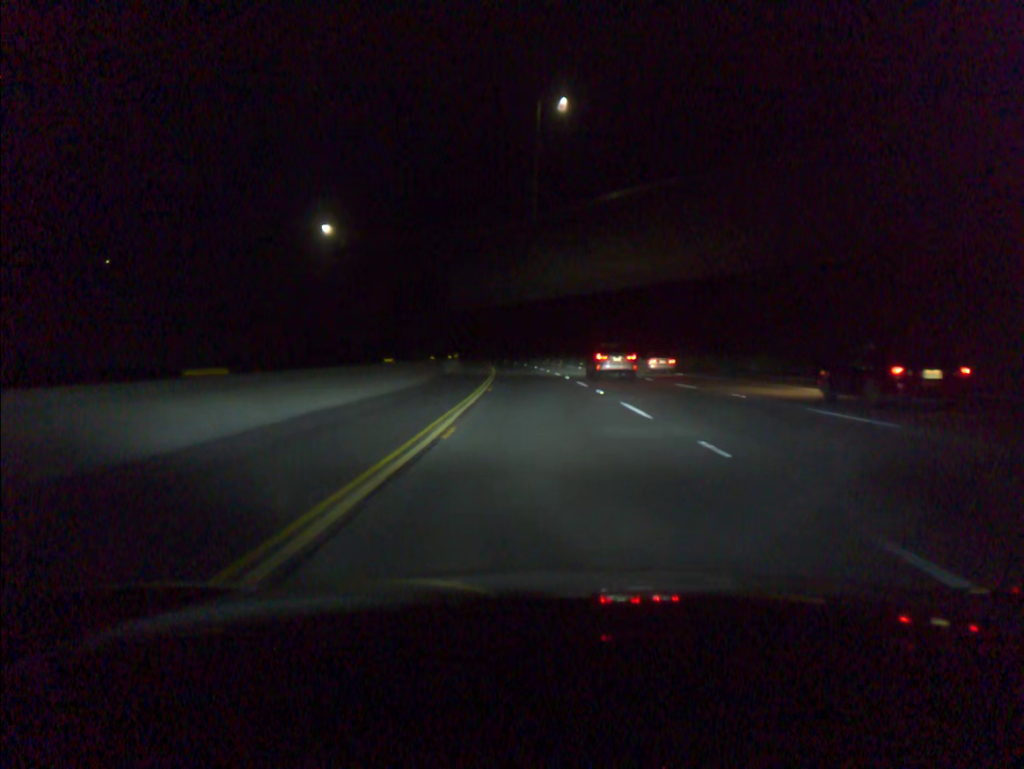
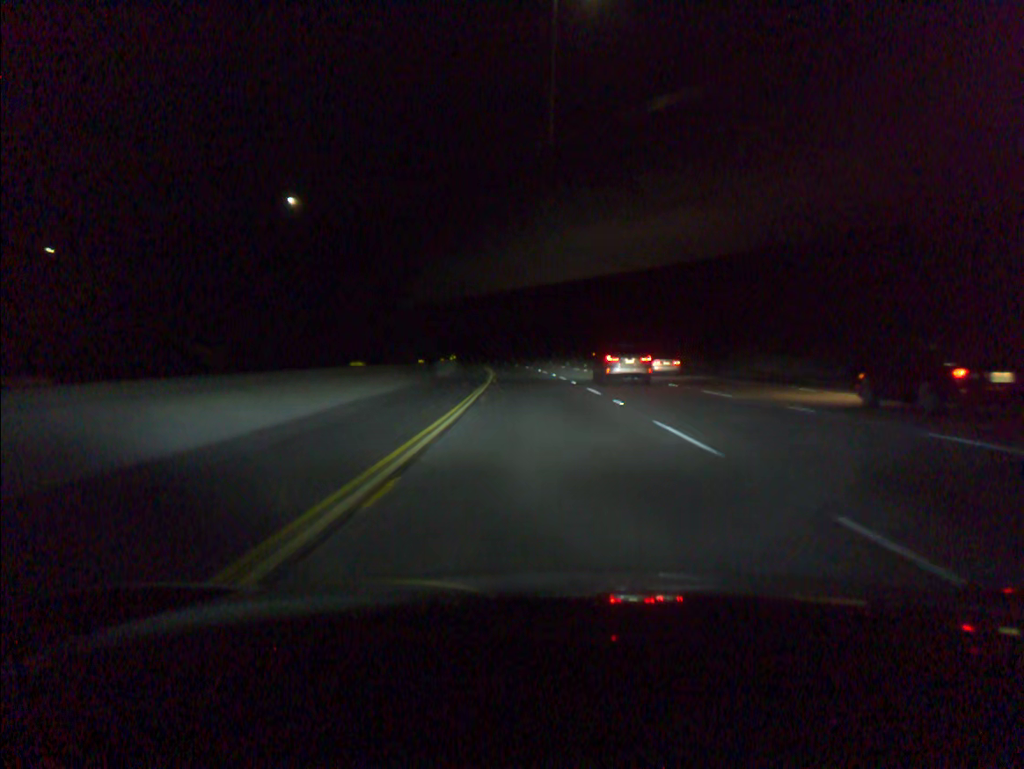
(-0.2, +19.6) m; -1°
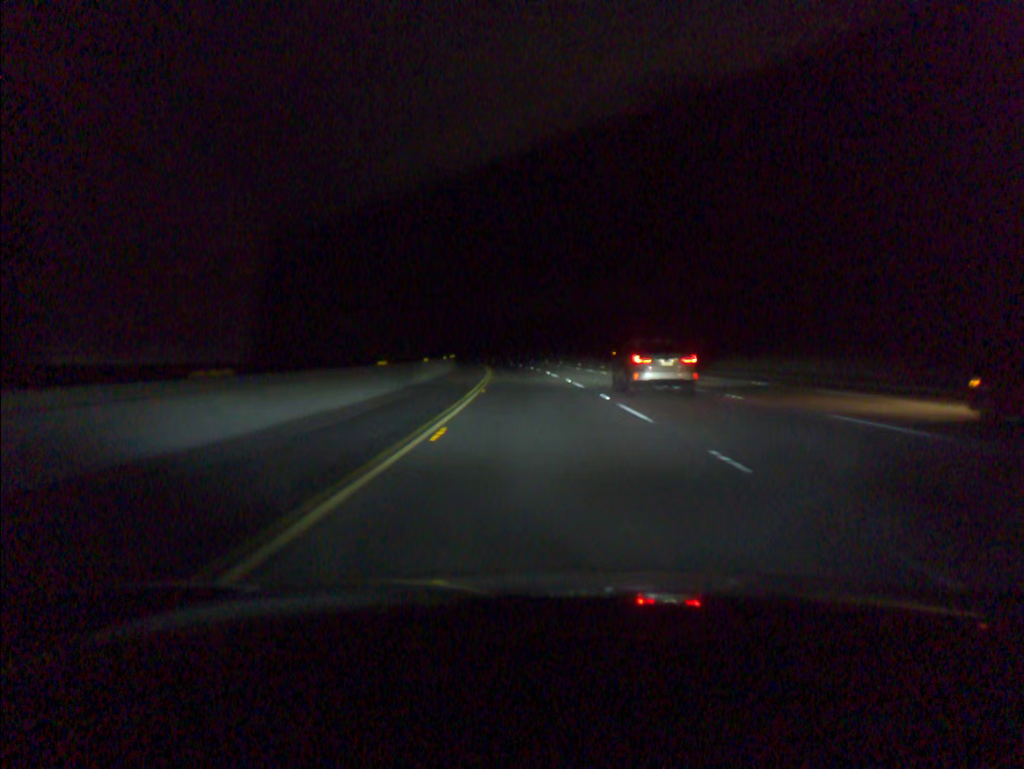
(-0.9, +39.3) m; -3°
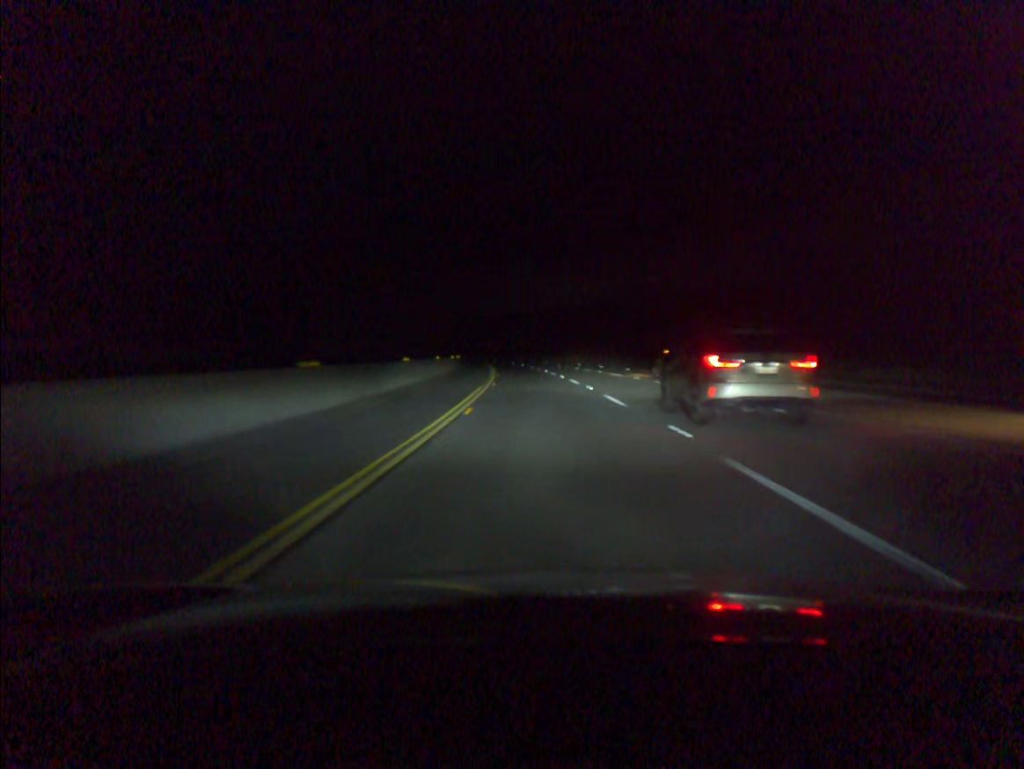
(-1.0, +39.3) m; -3°
